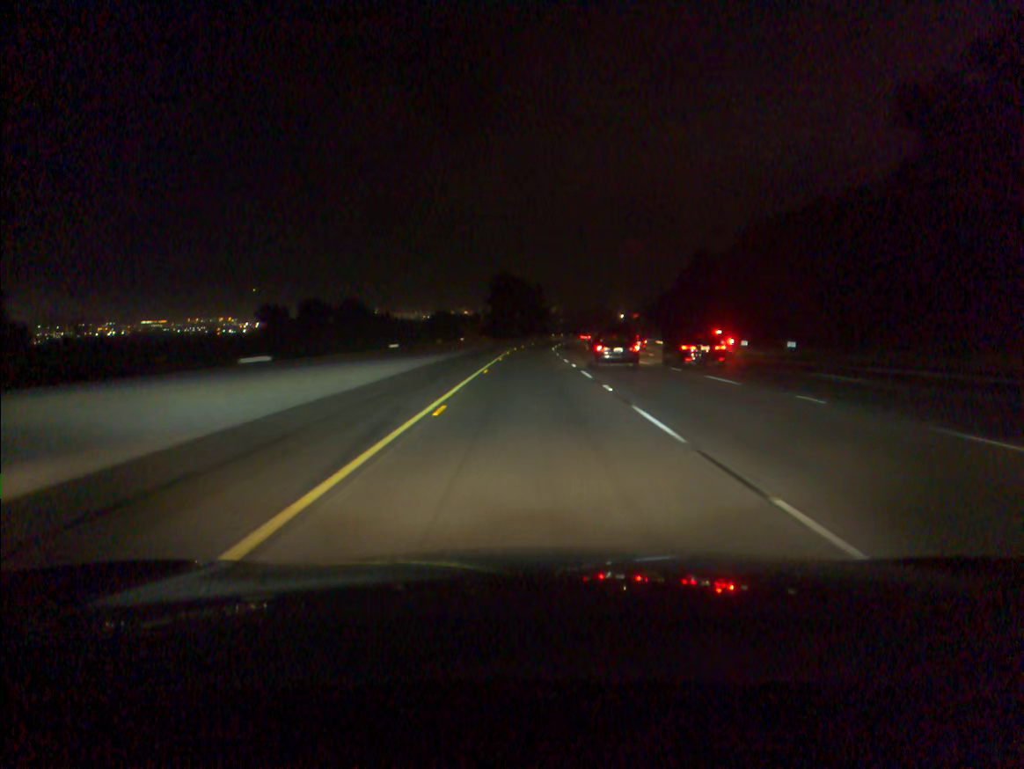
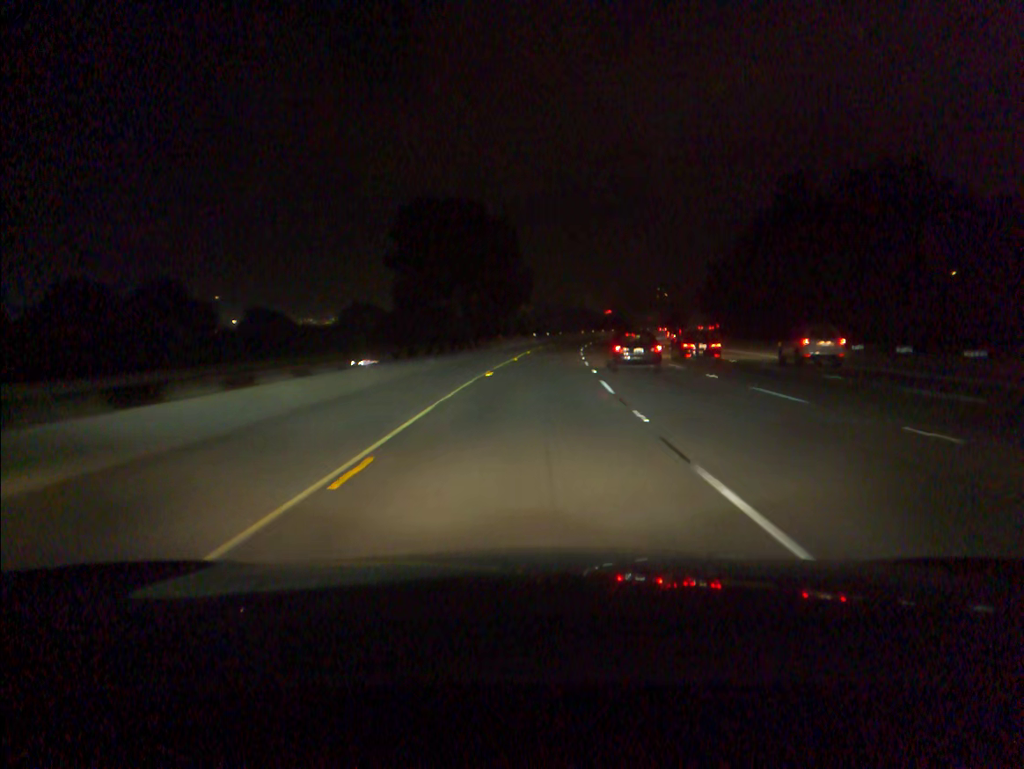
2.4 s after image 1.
(+0.9, +79.4) m; +2°
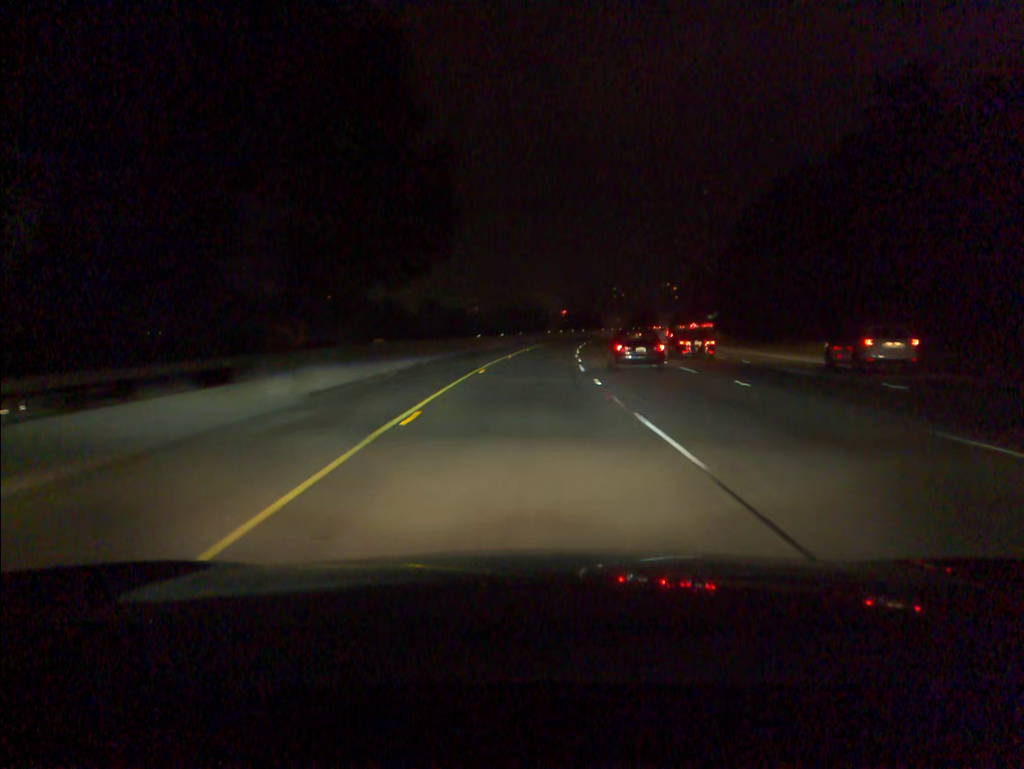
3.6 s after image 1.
(+1.1, +39.8) m; +3°
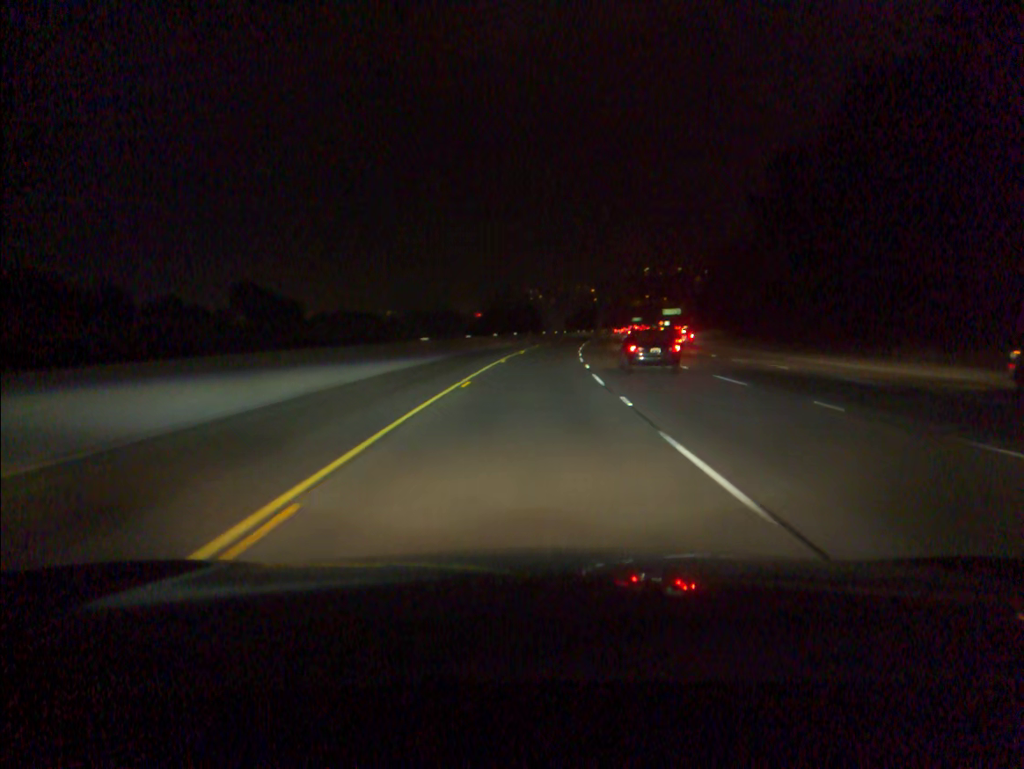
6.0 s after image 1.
(+3.9, +79.4) m; +6°
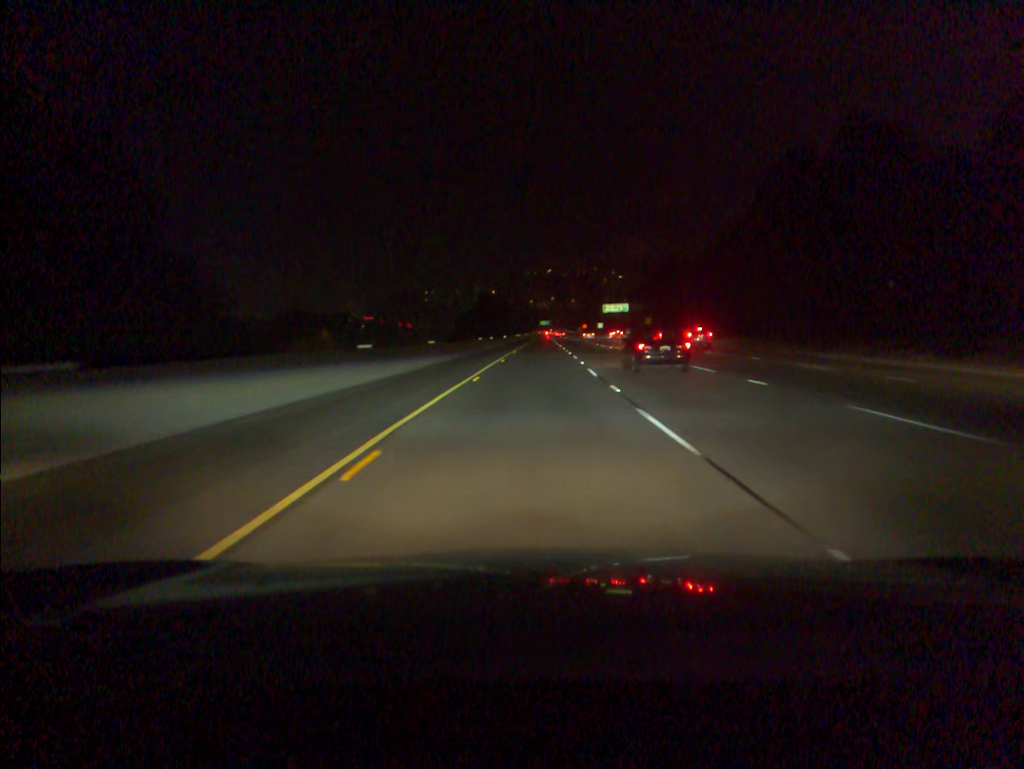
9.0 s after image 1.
(+6.5, +99.2) m; +7°
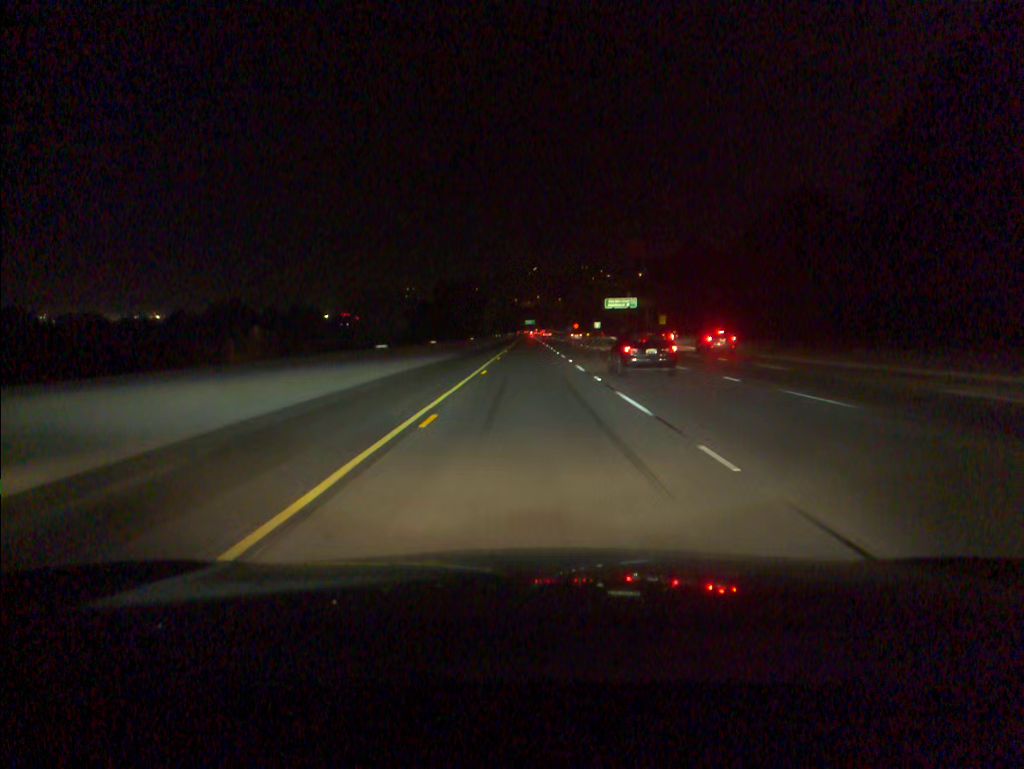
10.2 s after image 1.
(+0.5, +39.8) m; +1°
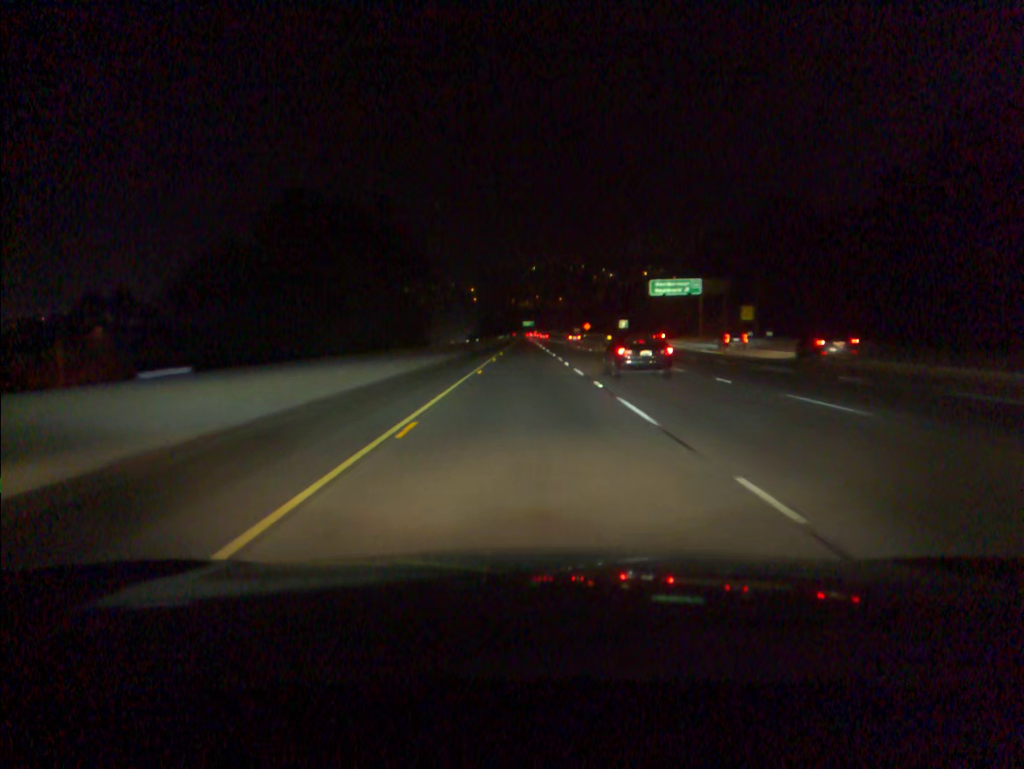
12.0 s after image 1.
(+0.2, +59.6) m; 0°
